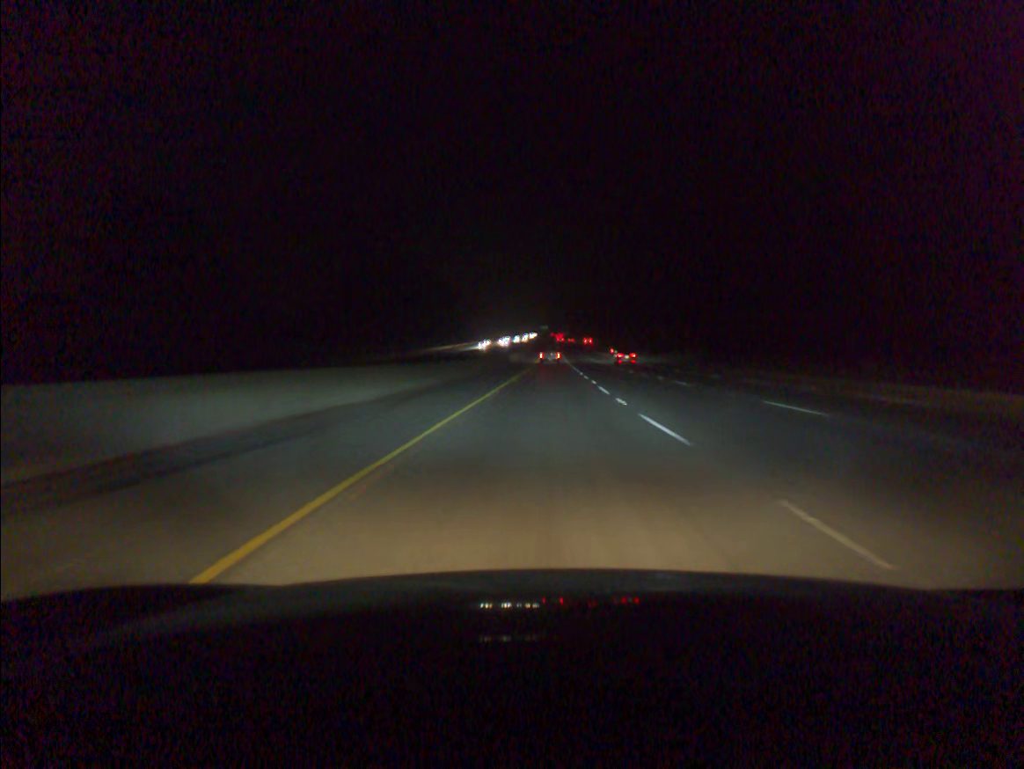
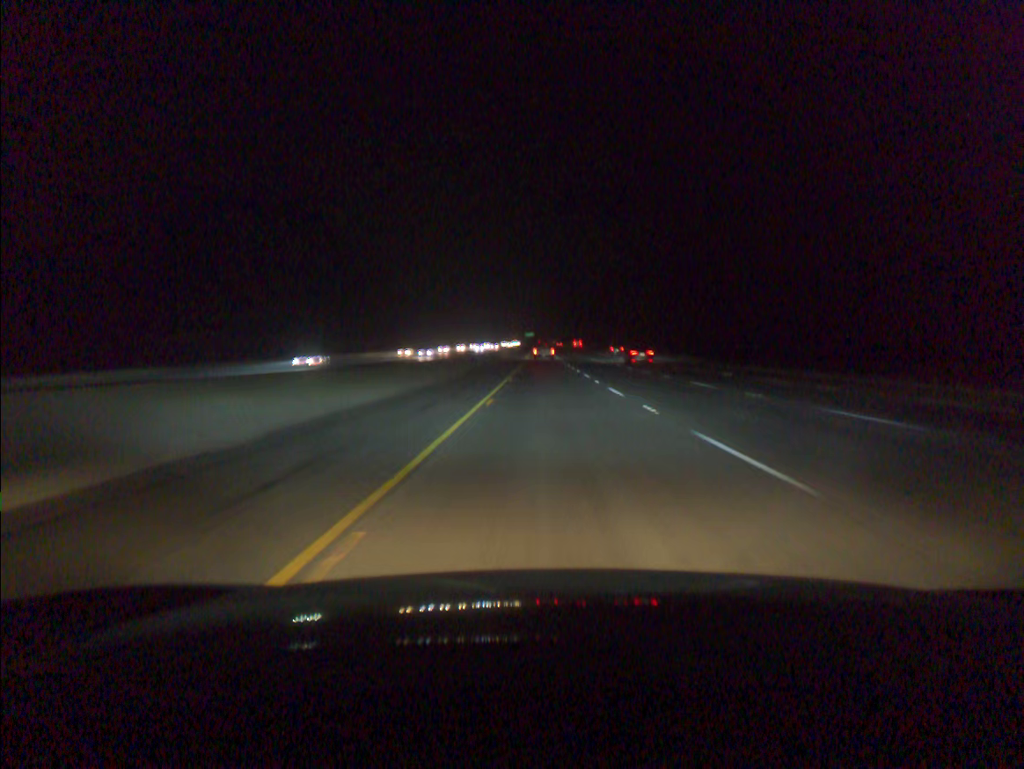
(+1.0, +90.5) m; +1°
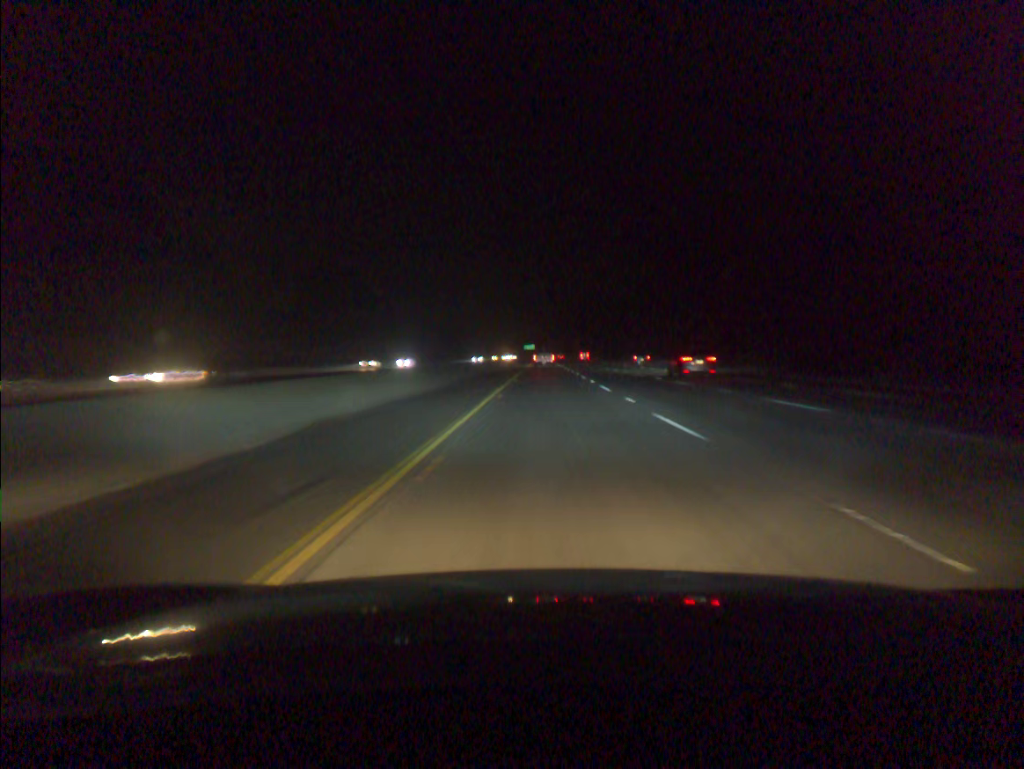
(-0.3, +112.7) m; 0°
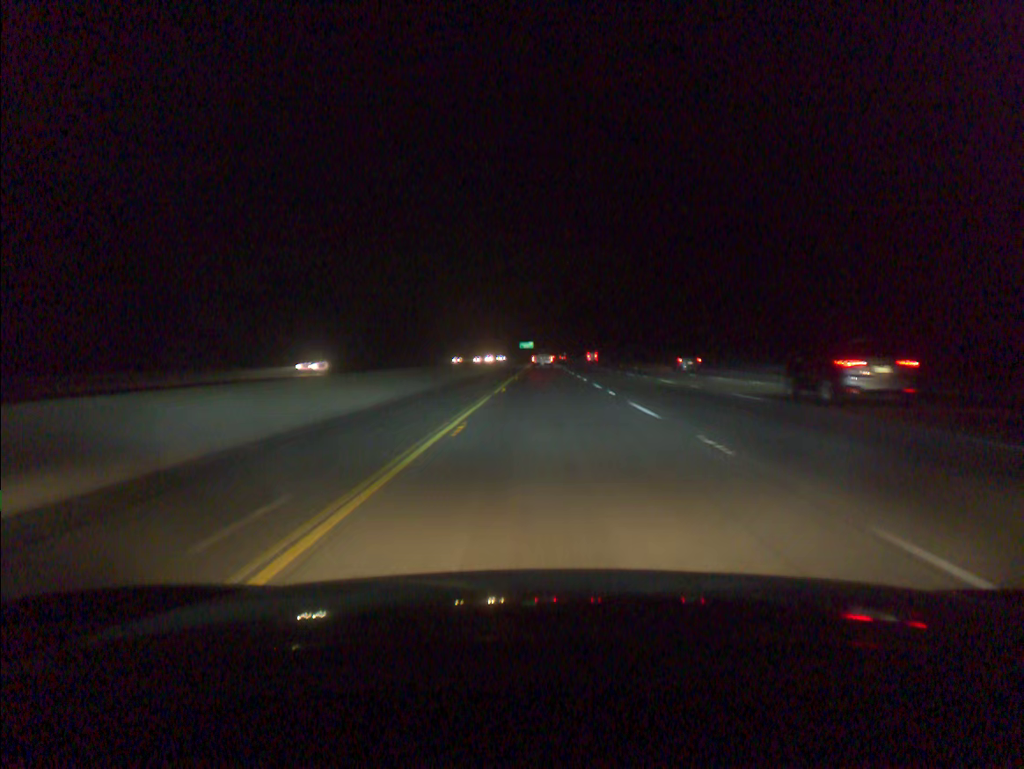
(+0.1, +112.3) m; 0°
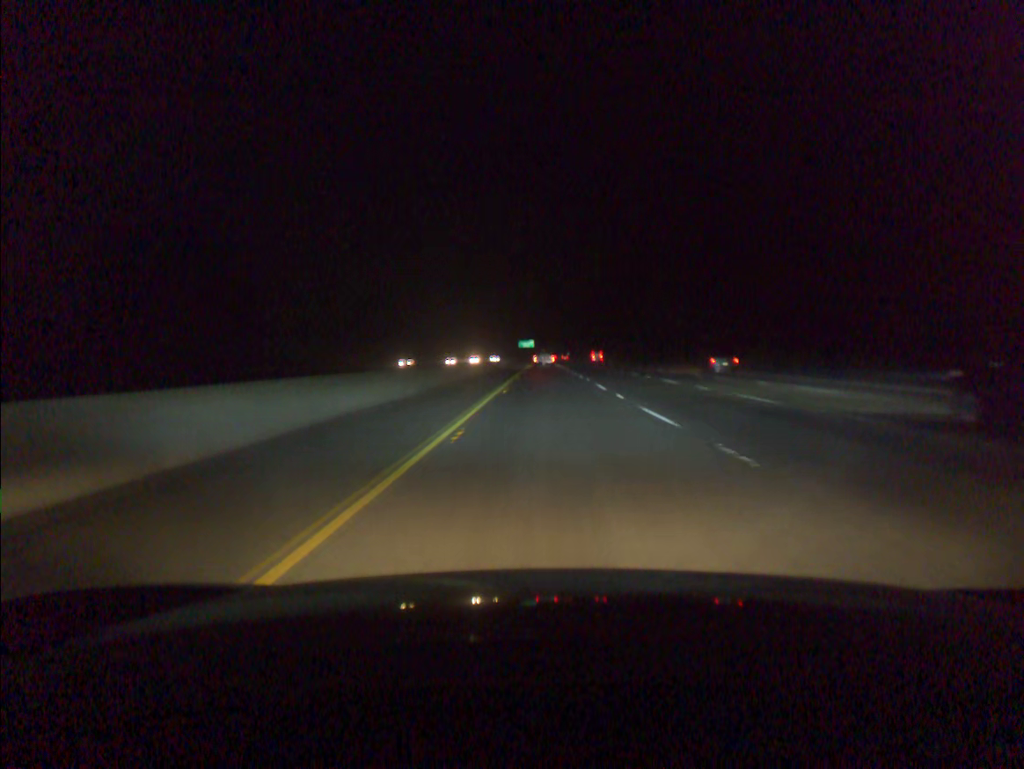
(0.0, +44.9) m; 0°
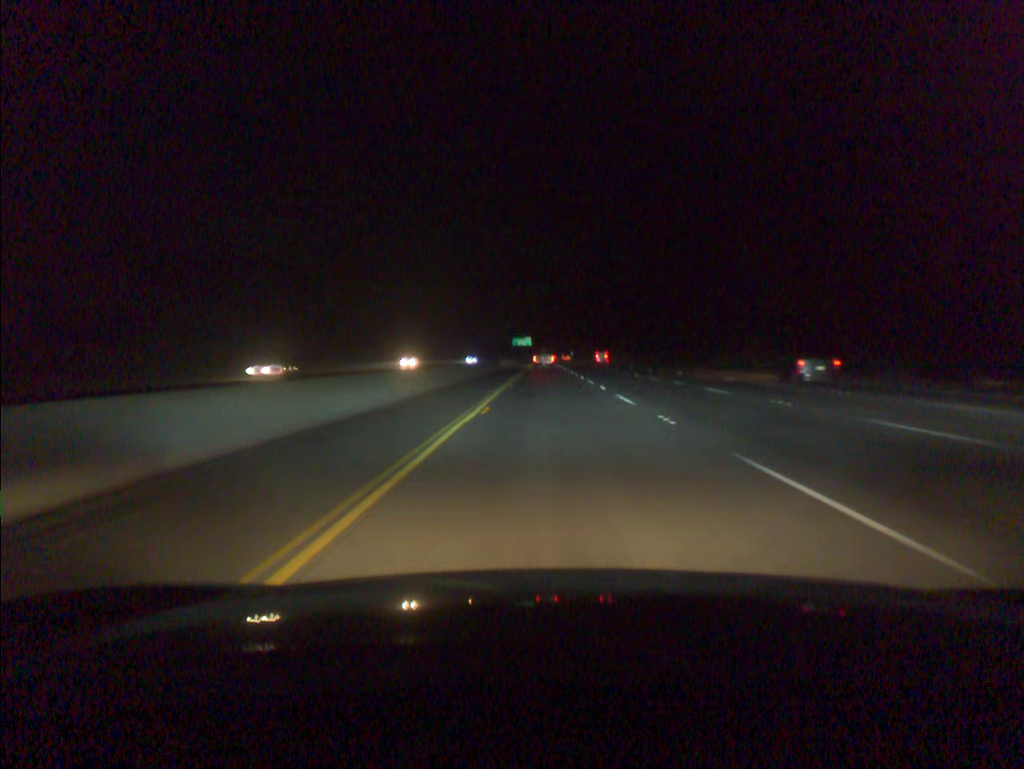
(0.0, +67.3) m; 0°
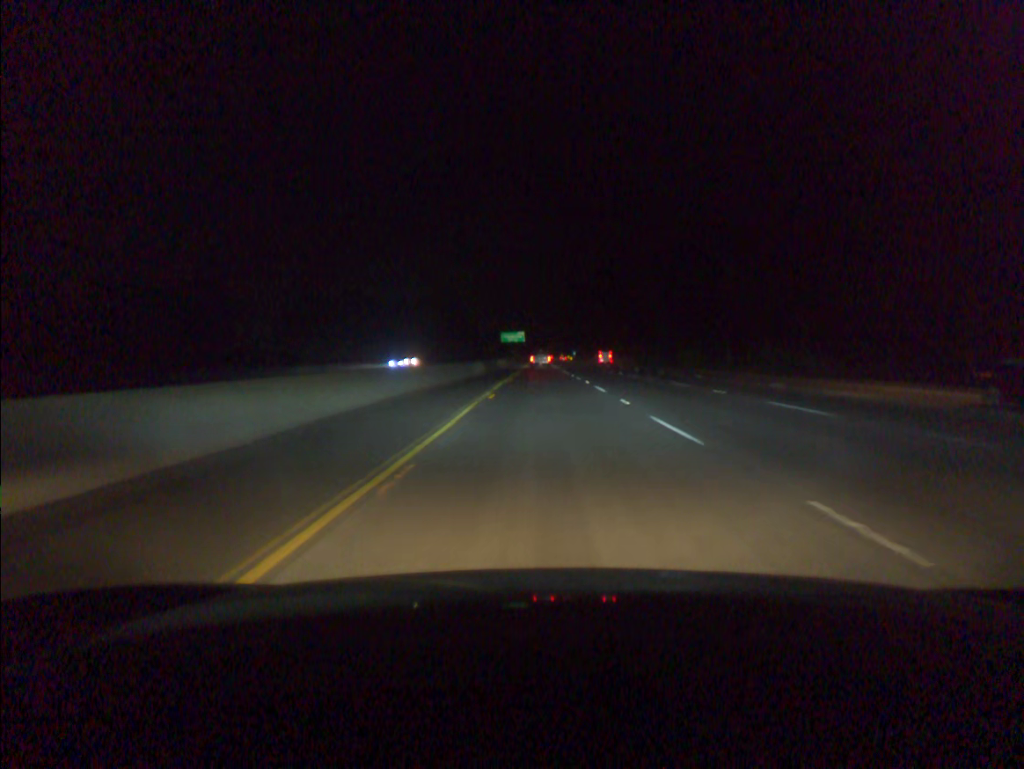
(+0.1, +67.4) m; 0°
